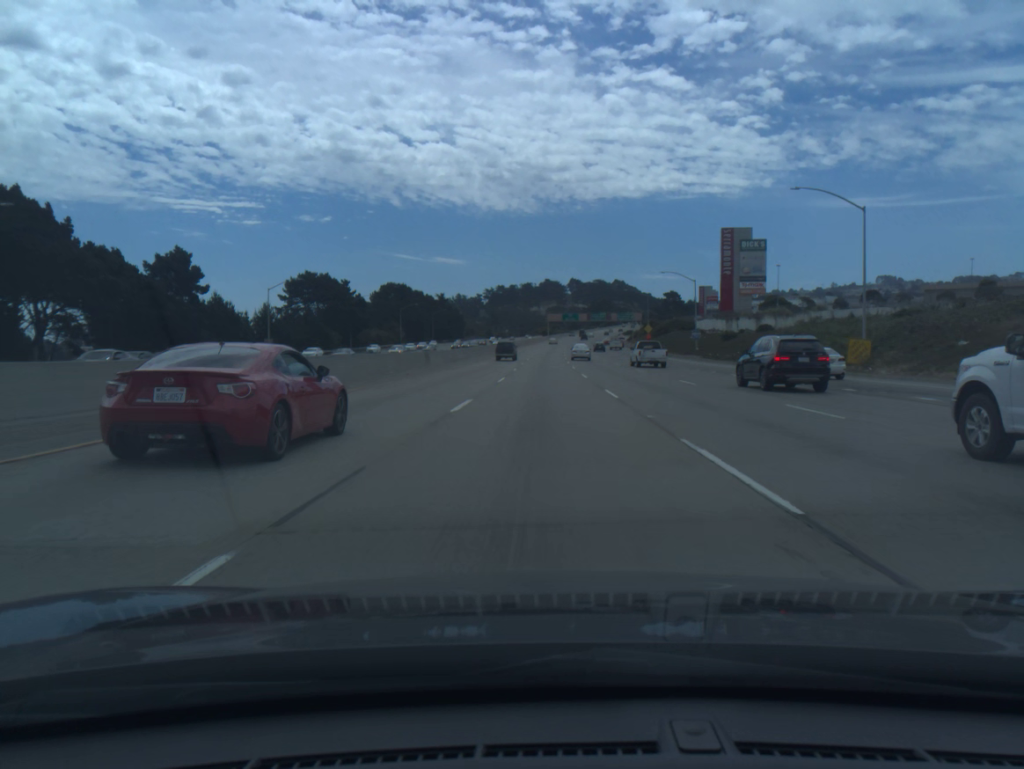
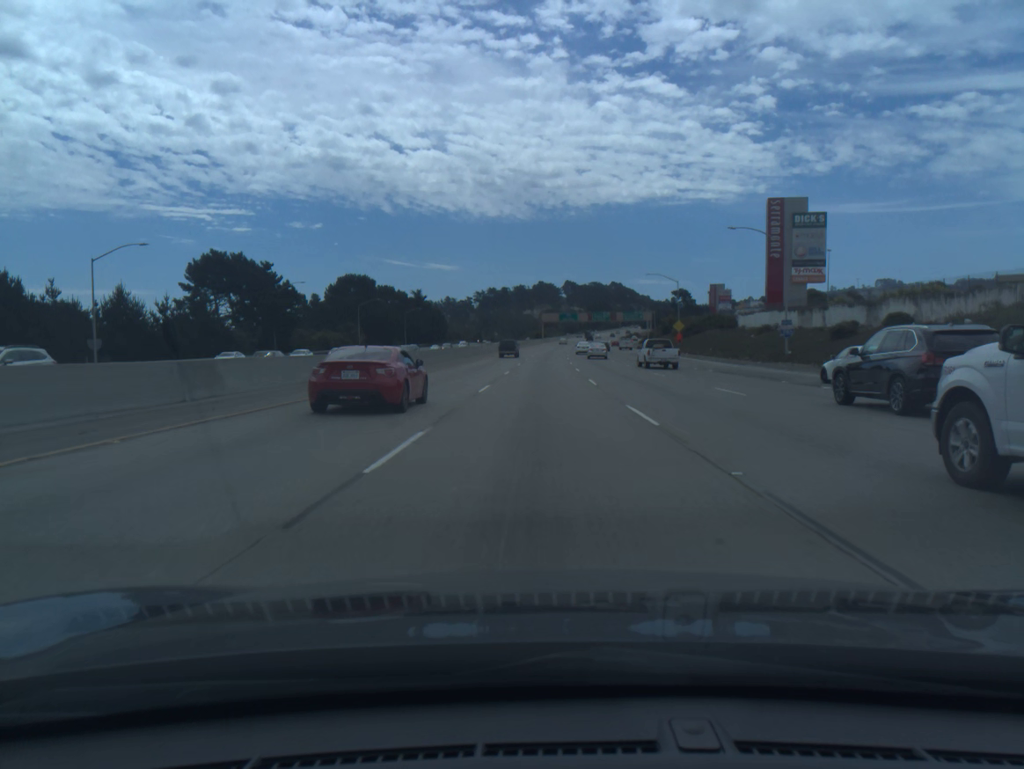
(+0.1, +36.8) m; 0°
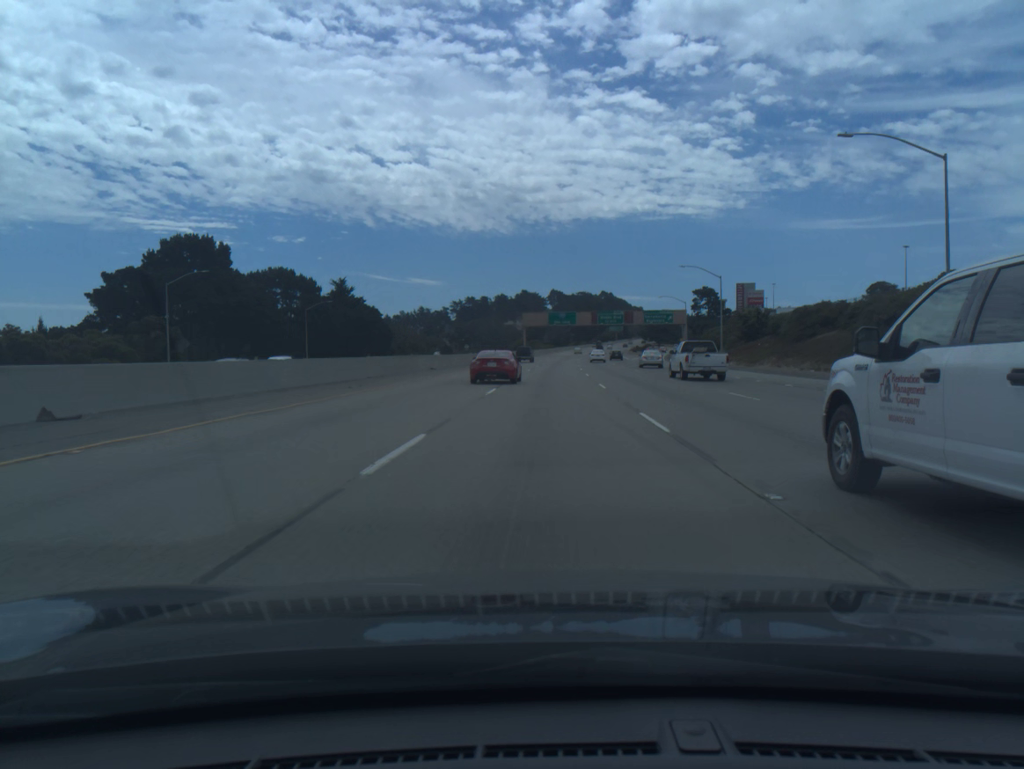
(+0.6, +73.8) m; +1°
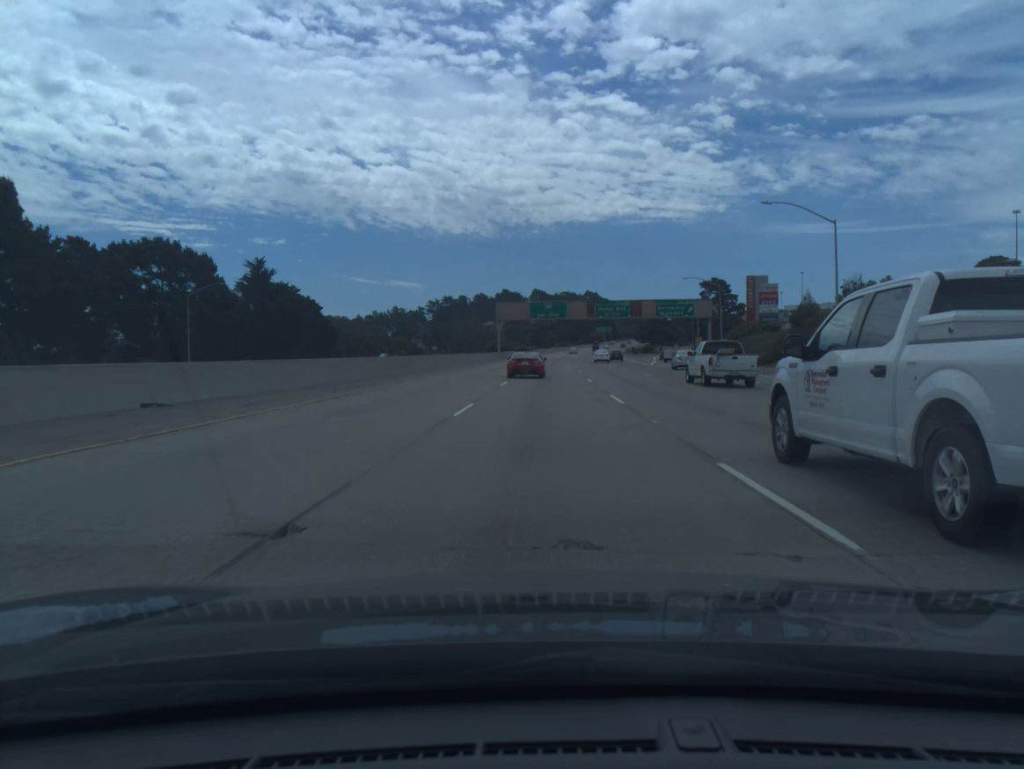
(+0.4, +36.6) m; +1°
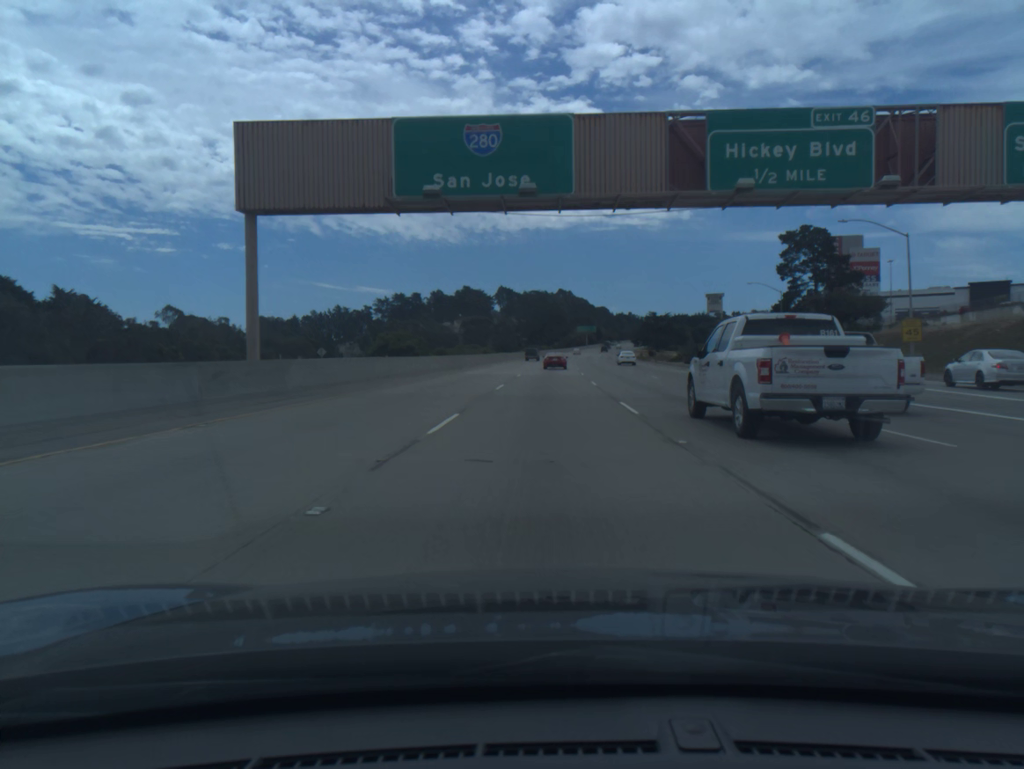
(+1.8, +91.1) m; +2°
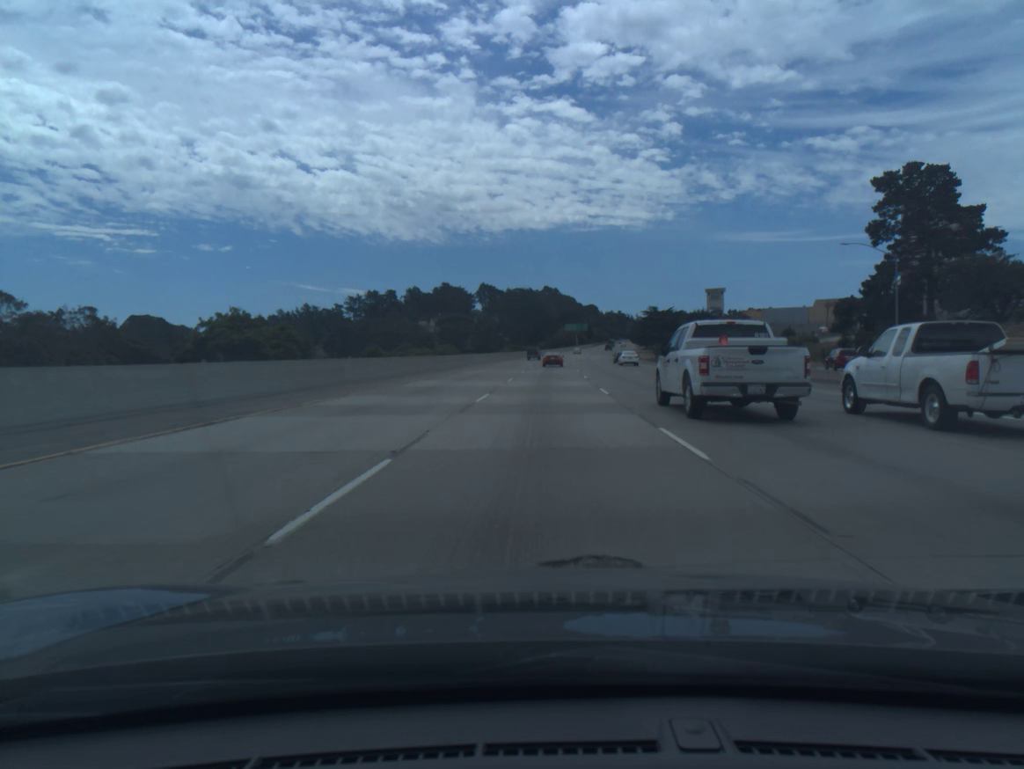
(+0.4, +36.4) m; +1°
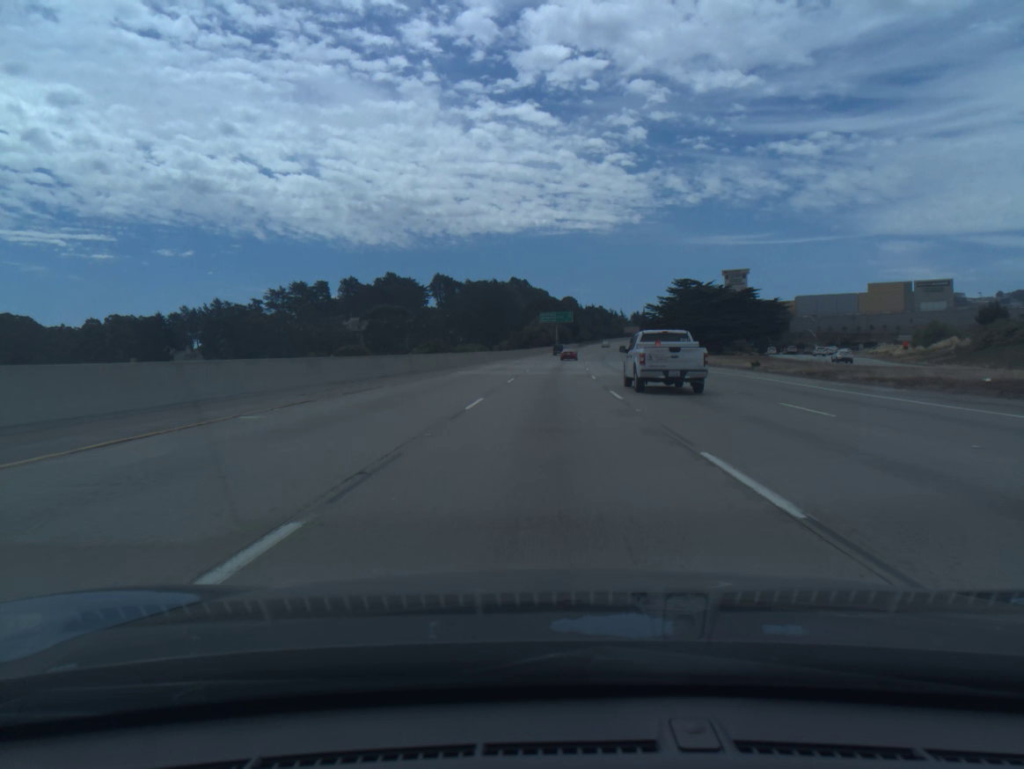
(+1.8, +91.0) m; +2°
